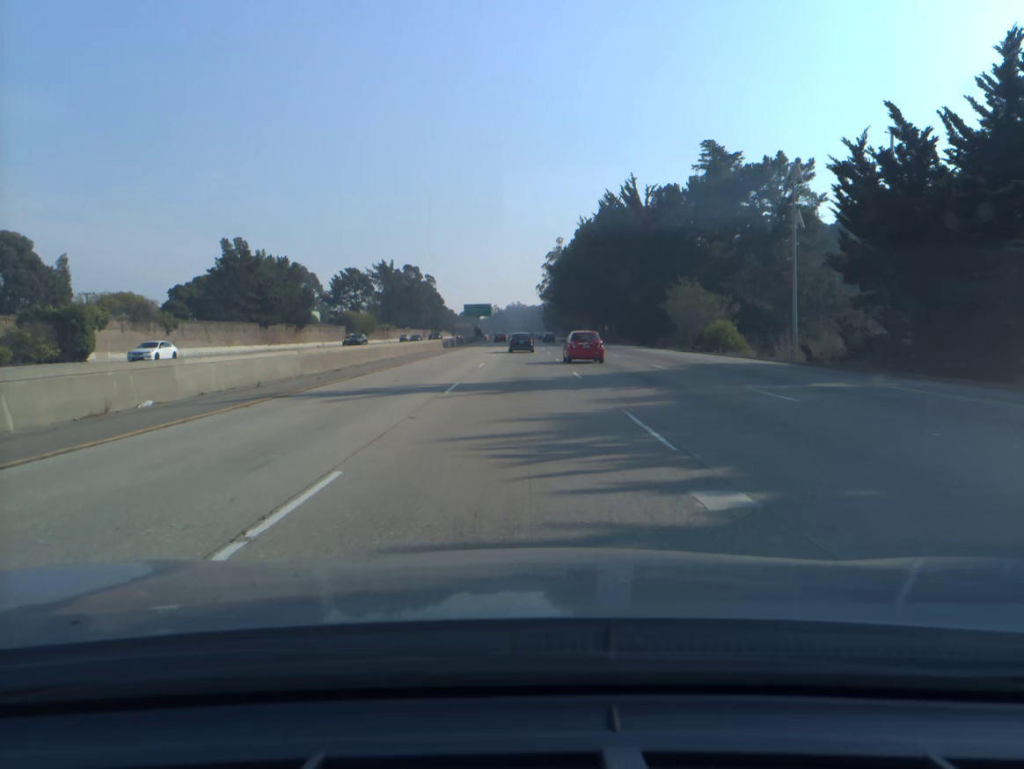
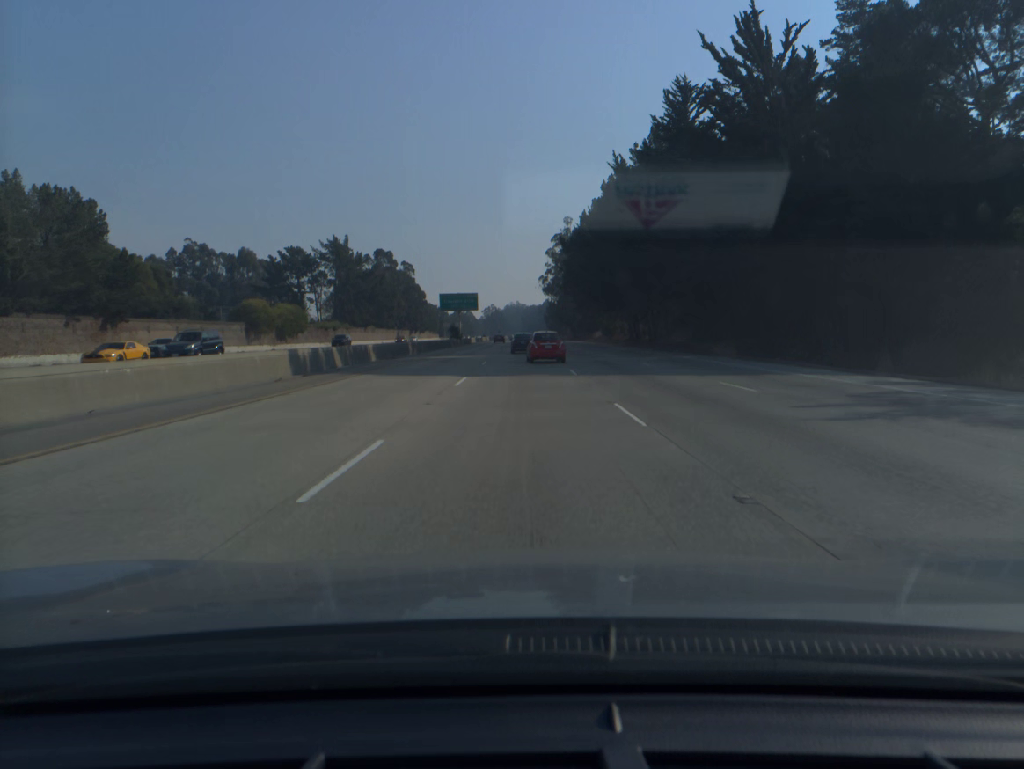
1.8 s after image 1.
(0.0, +55.9) m; 0°
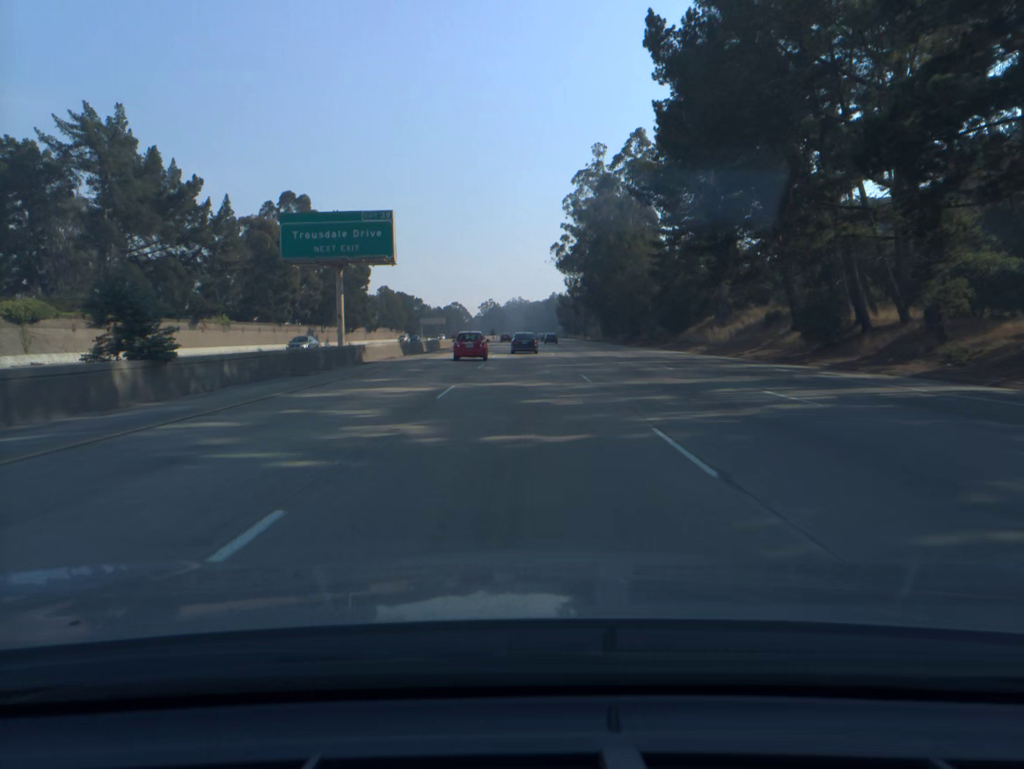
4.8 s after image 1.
(-0.1, +91.8) m; 0°
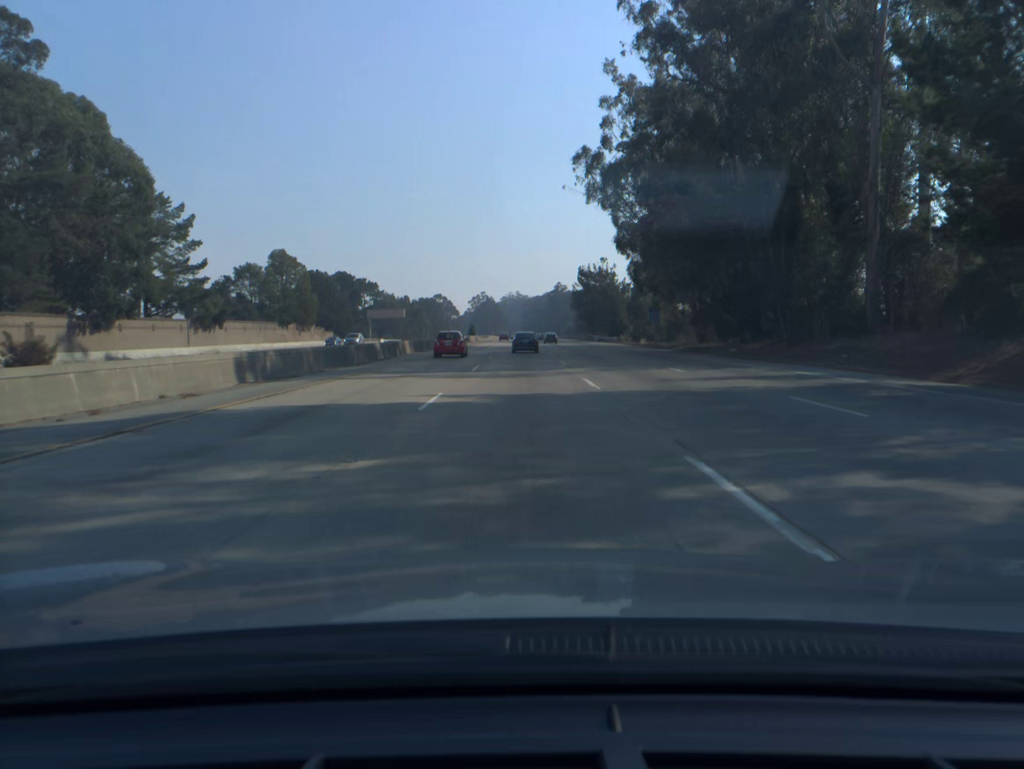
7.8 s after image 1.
(+0.2, +90.3) m; 0°
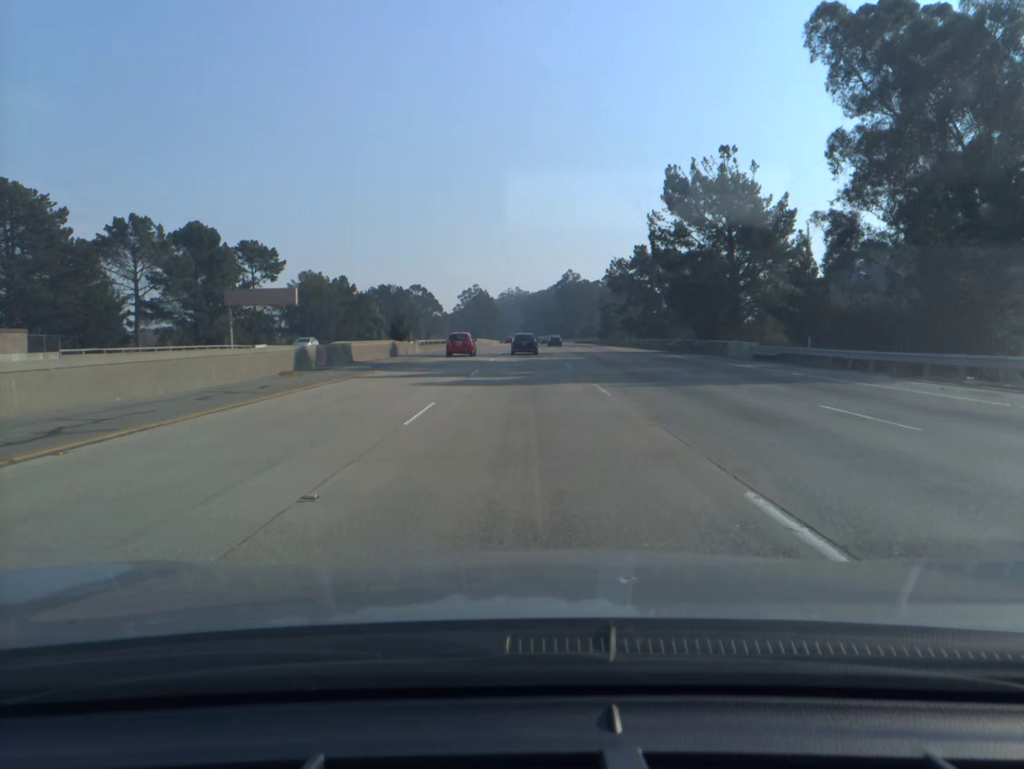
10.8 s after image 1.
(-0.1, +89.2) m; 0°
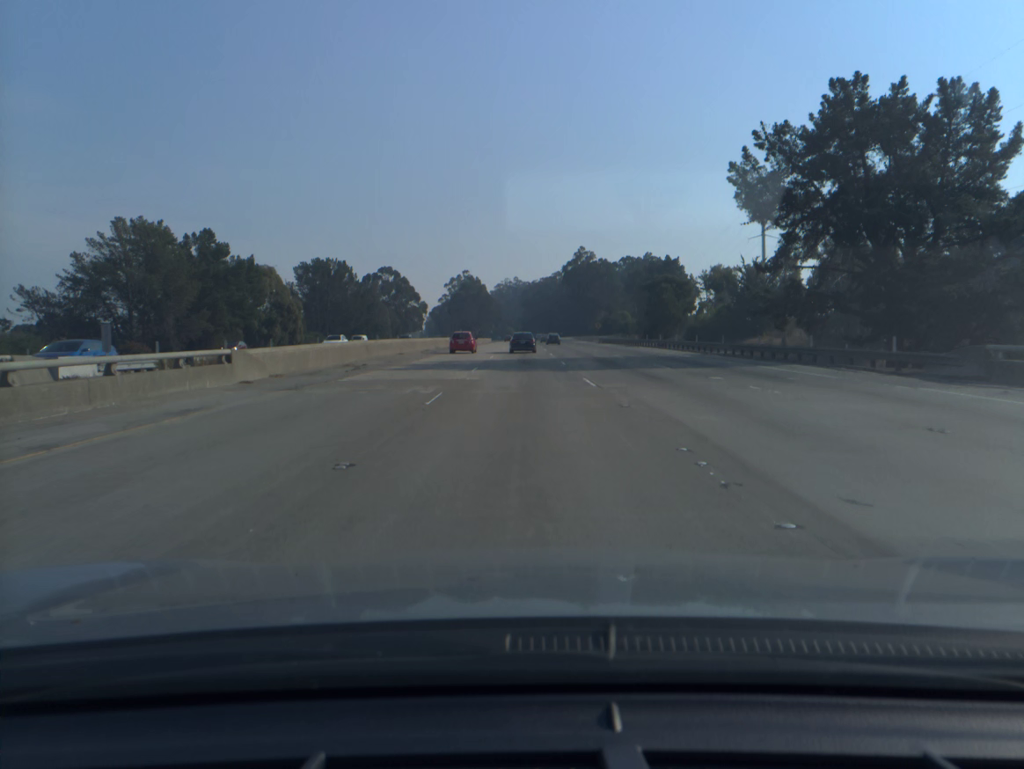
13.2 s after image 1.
(+0.2, +70.7) m; 0°
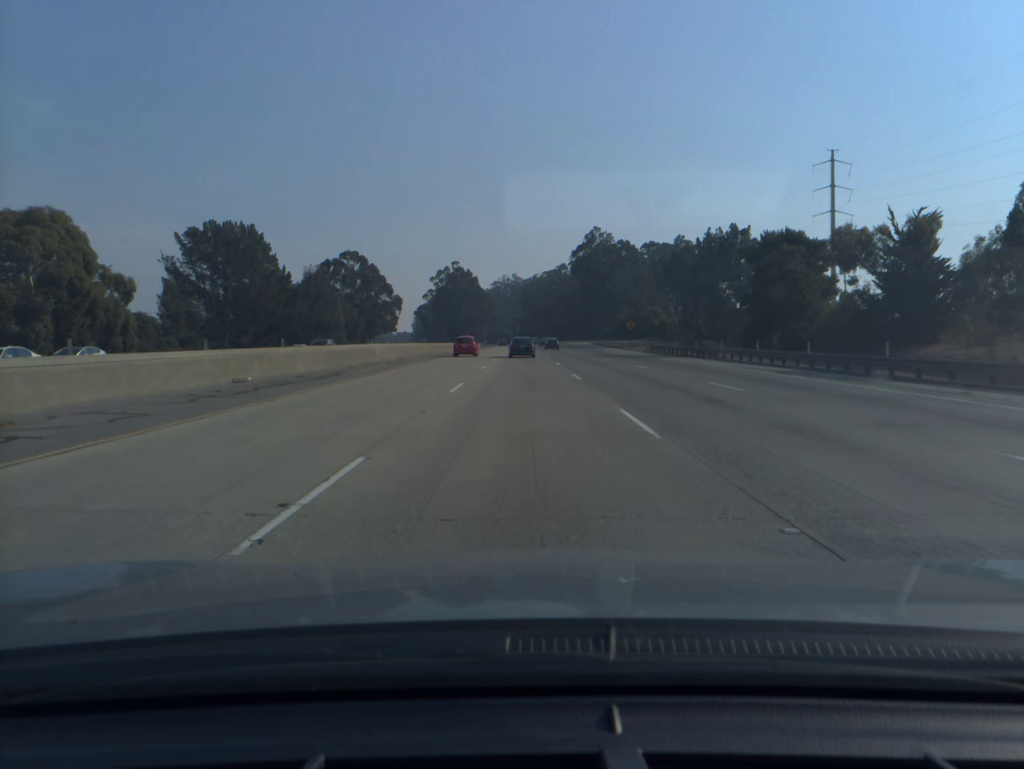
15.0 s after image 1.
(0.0, +52.7) m; 0°
